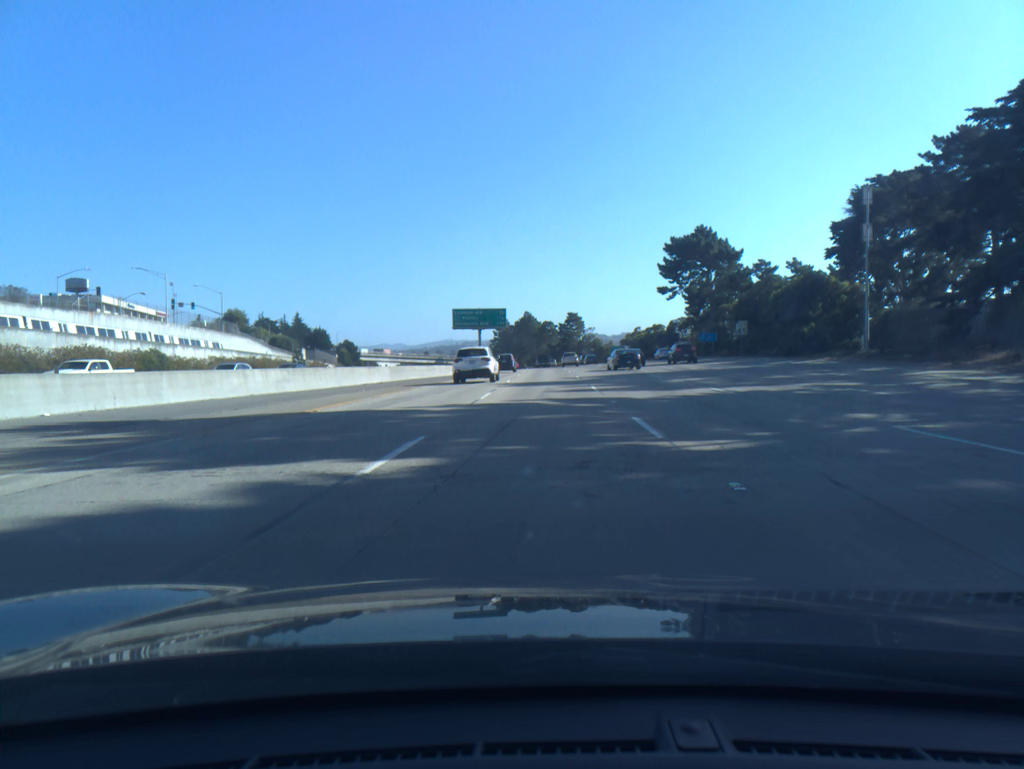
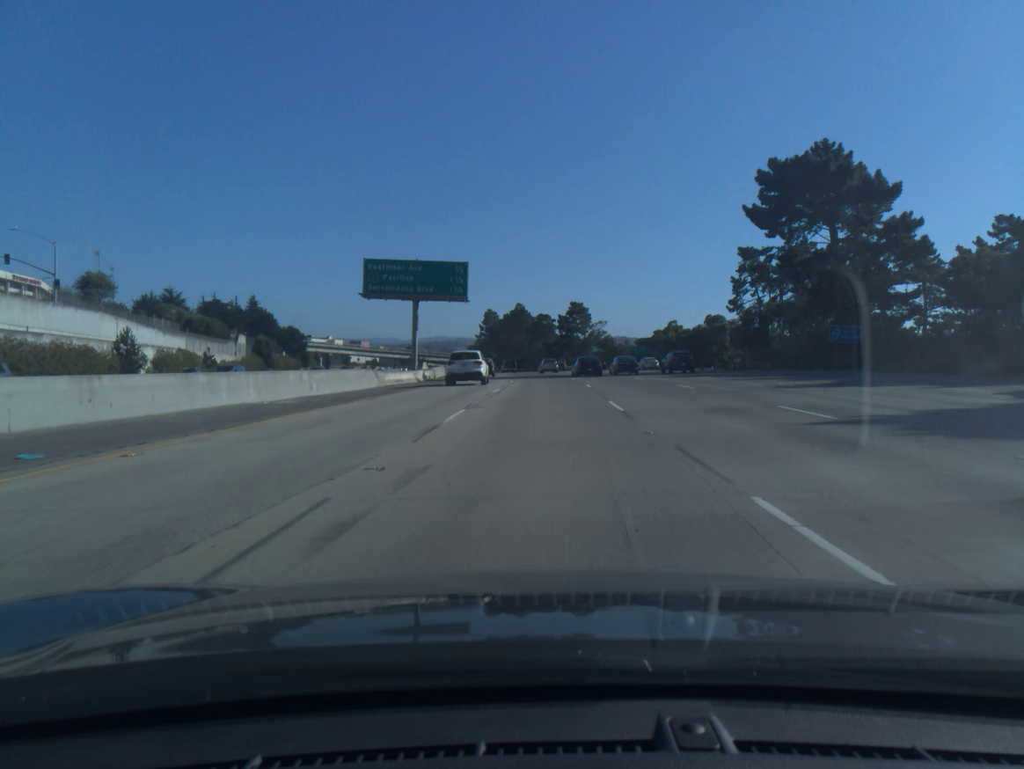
(+0.3, +52.3) m; 0°
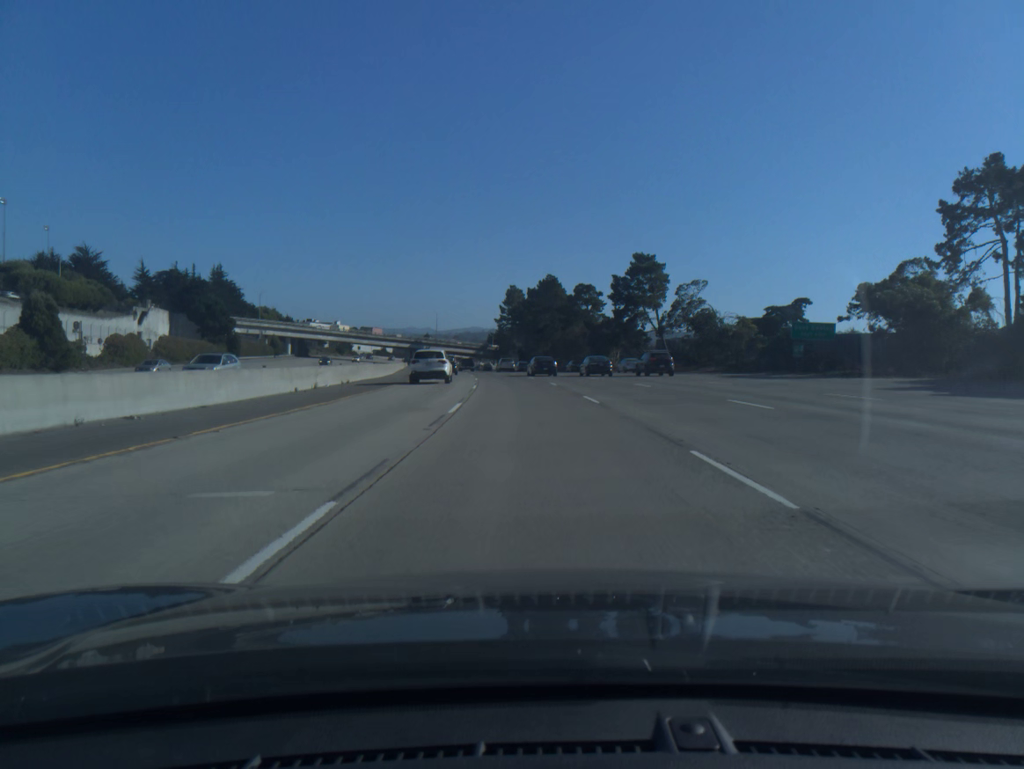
(-0.7, +69.6) m; -2°
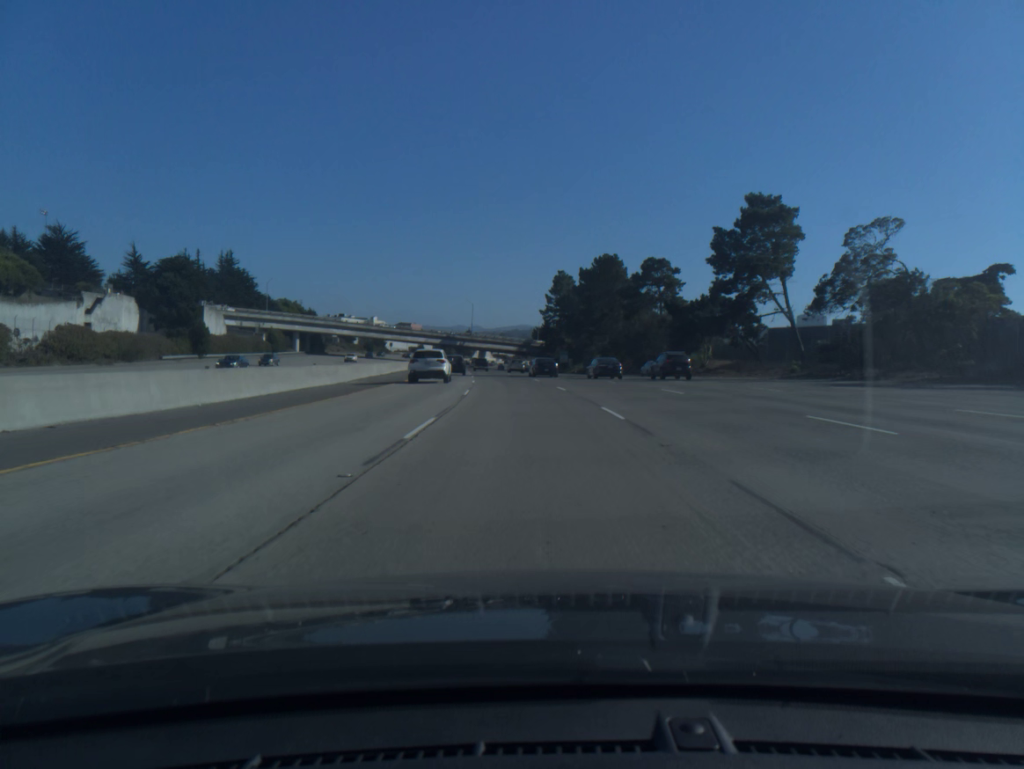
(-1.0, +35.0) m; -3°
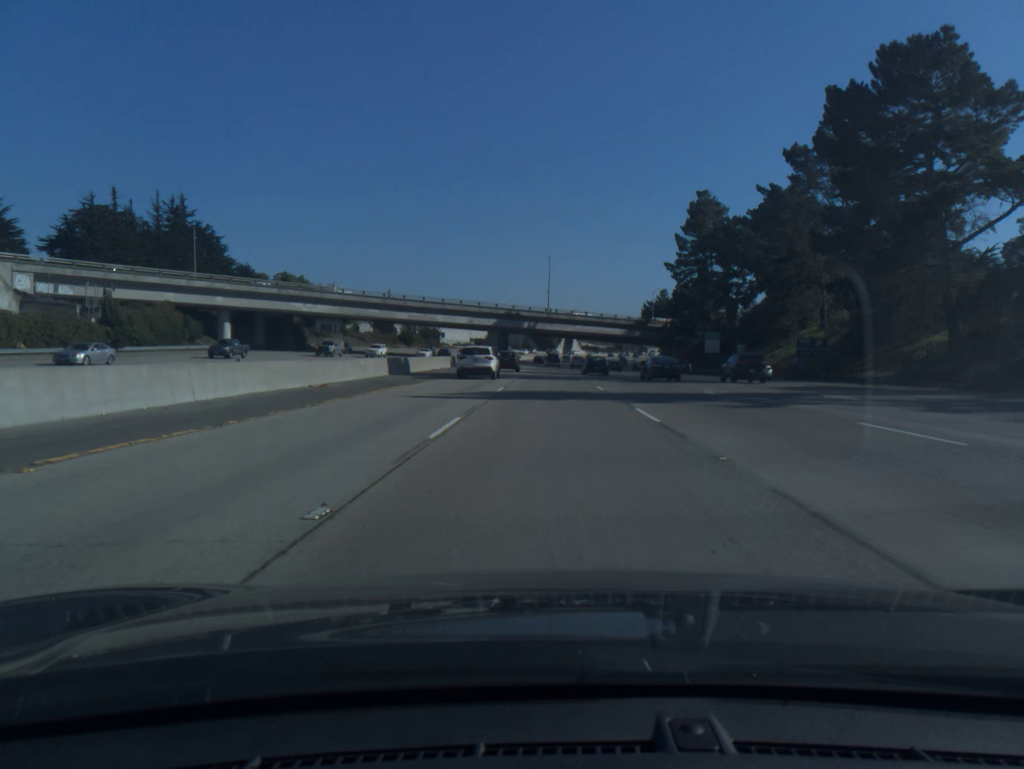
(-6.2, +87.9) m; -6°
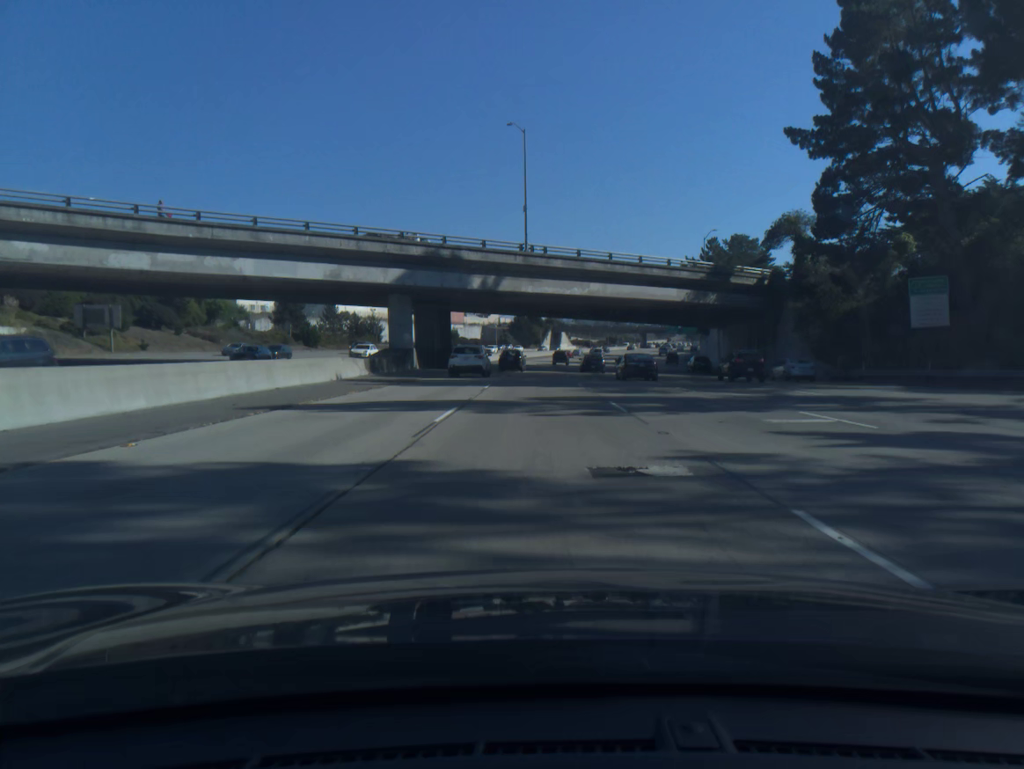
(+0.8, +70.6) m; +1°
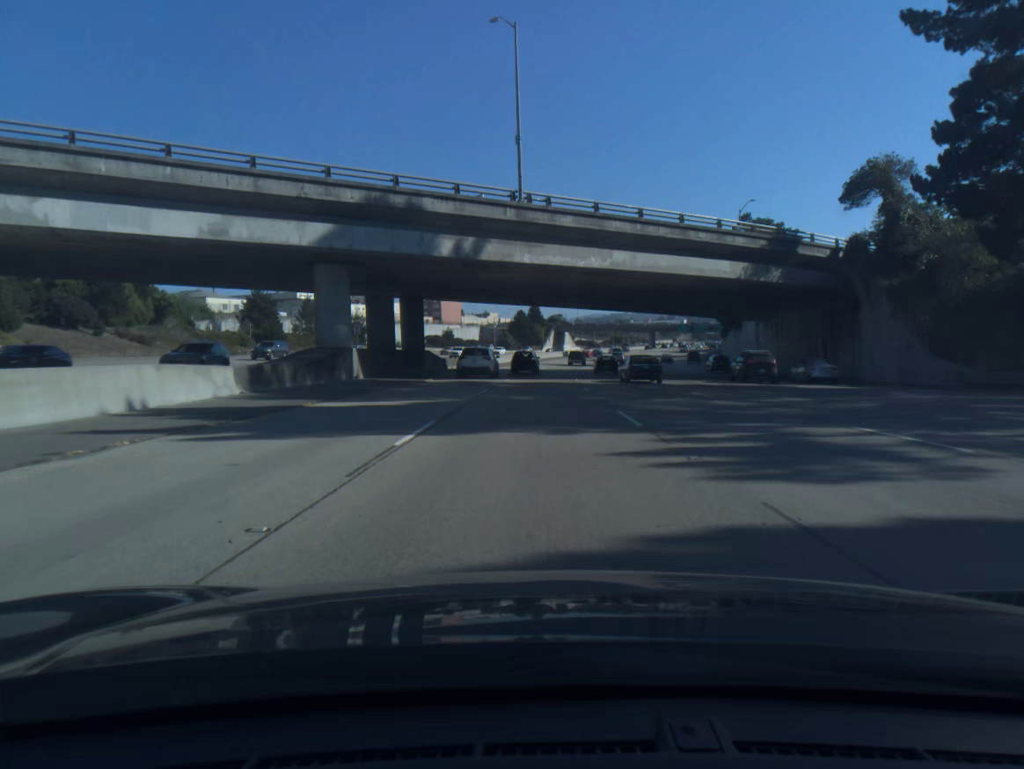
(0.0, +17.6) m; 0°
